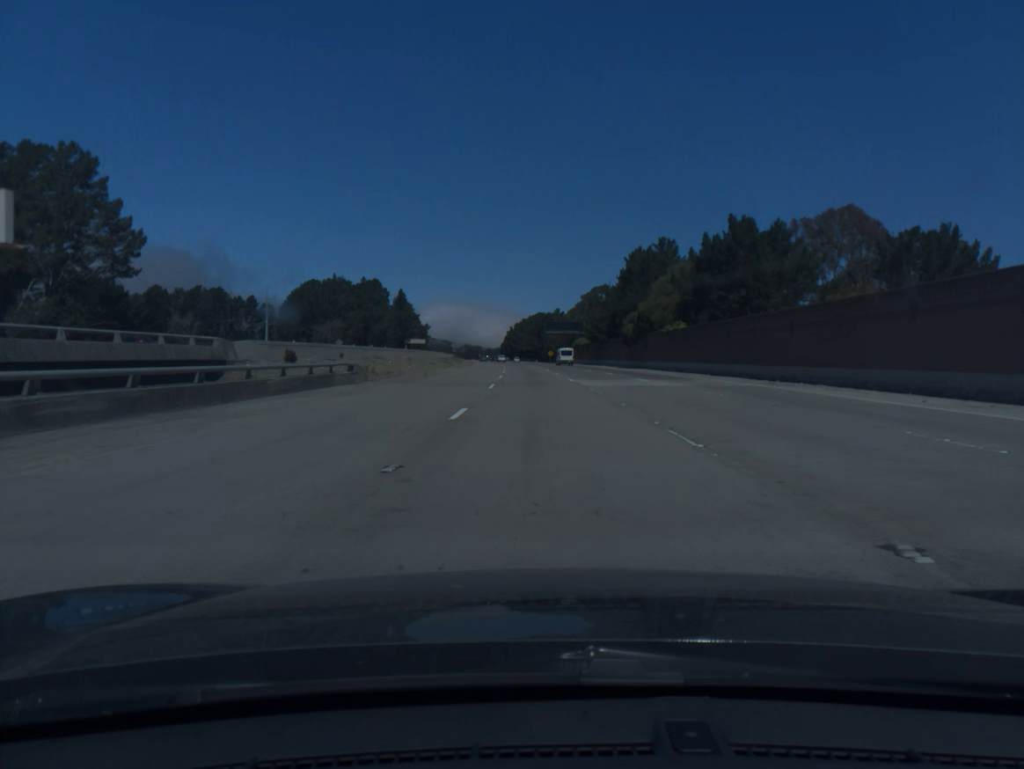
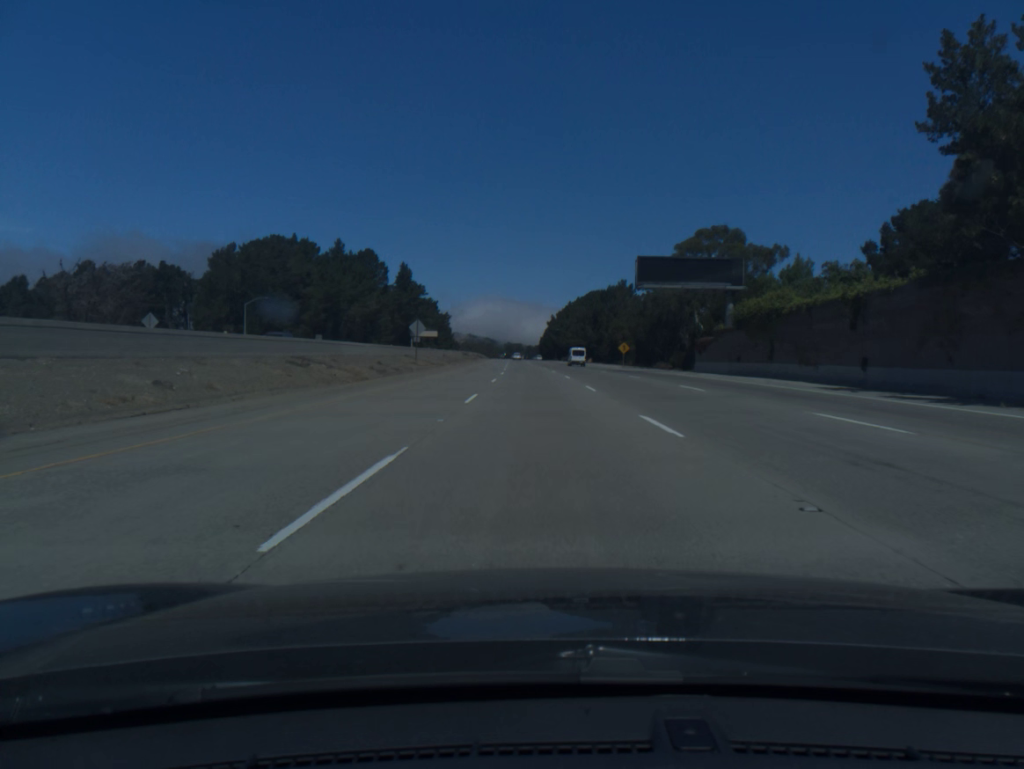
(-2.6, +99.1) m; -3°
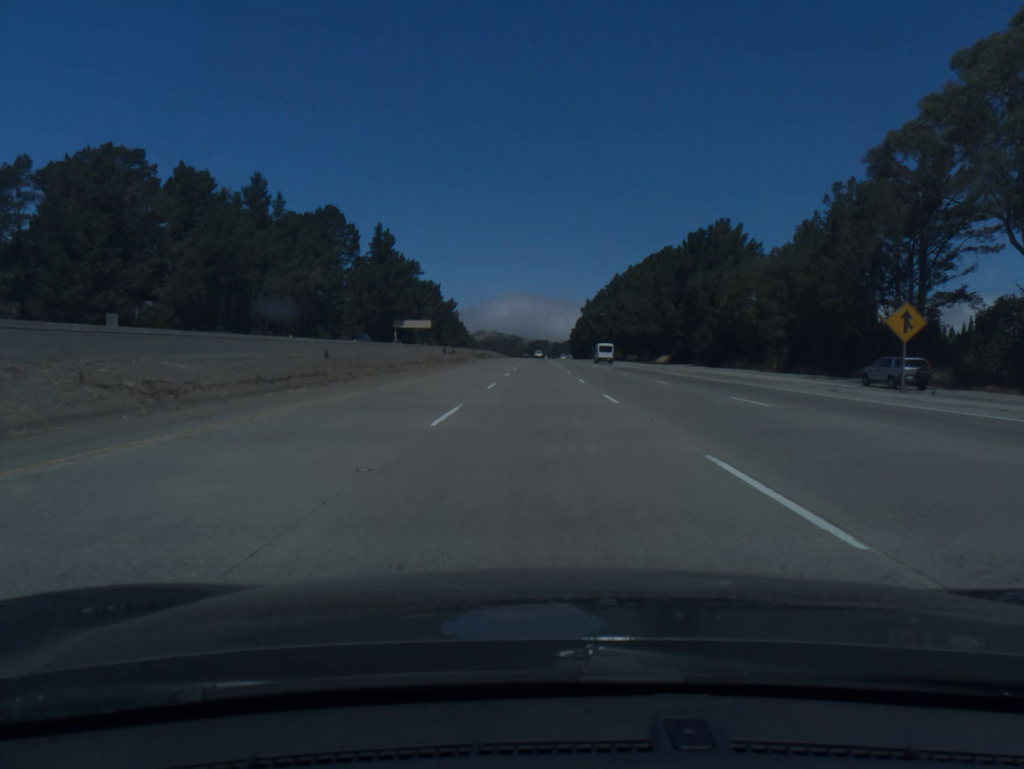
(-1.5, +79.8) m; -2°
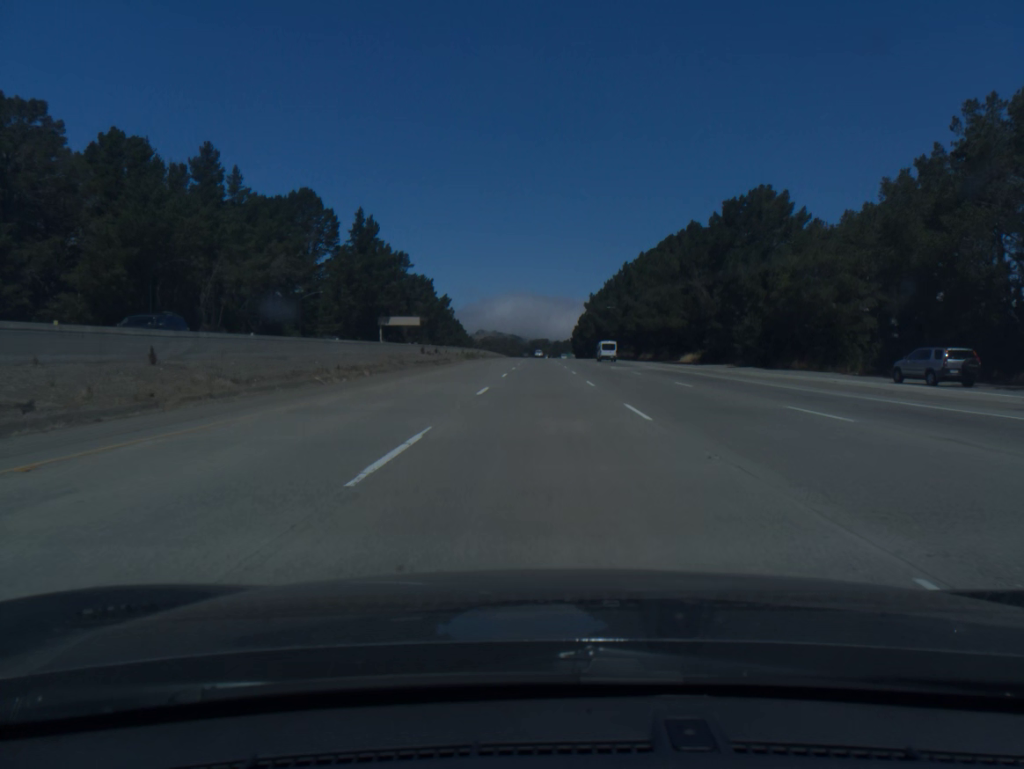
(0.0, +20.0) m; 0°
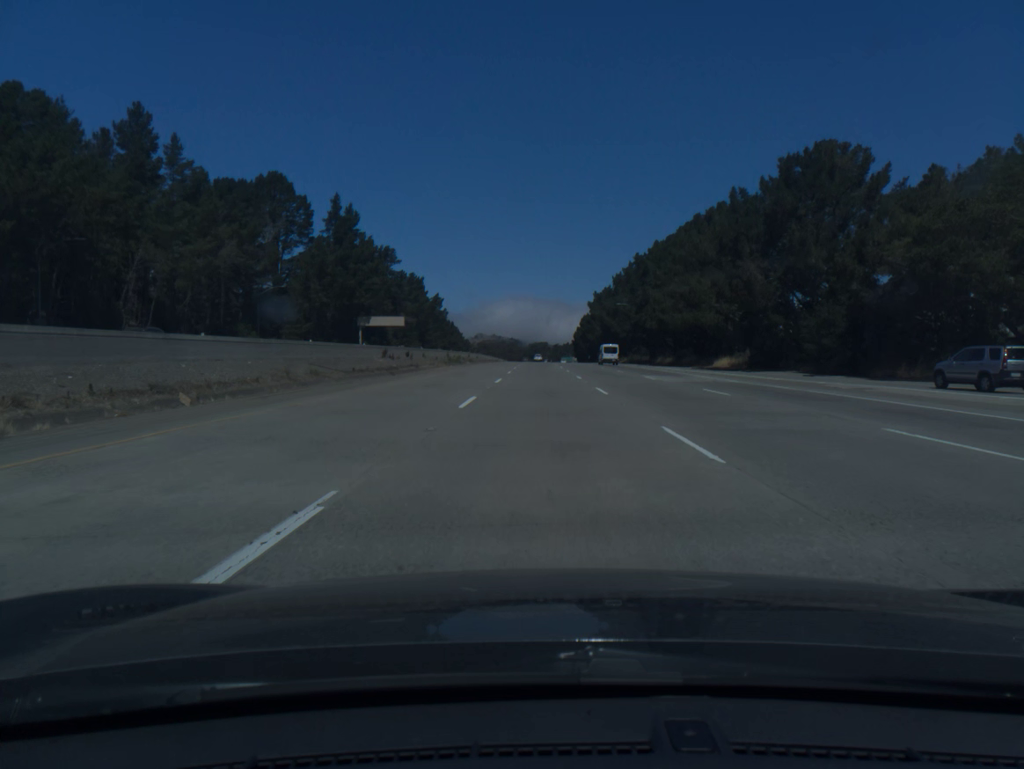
(0.0, +20.0) m; 0°
